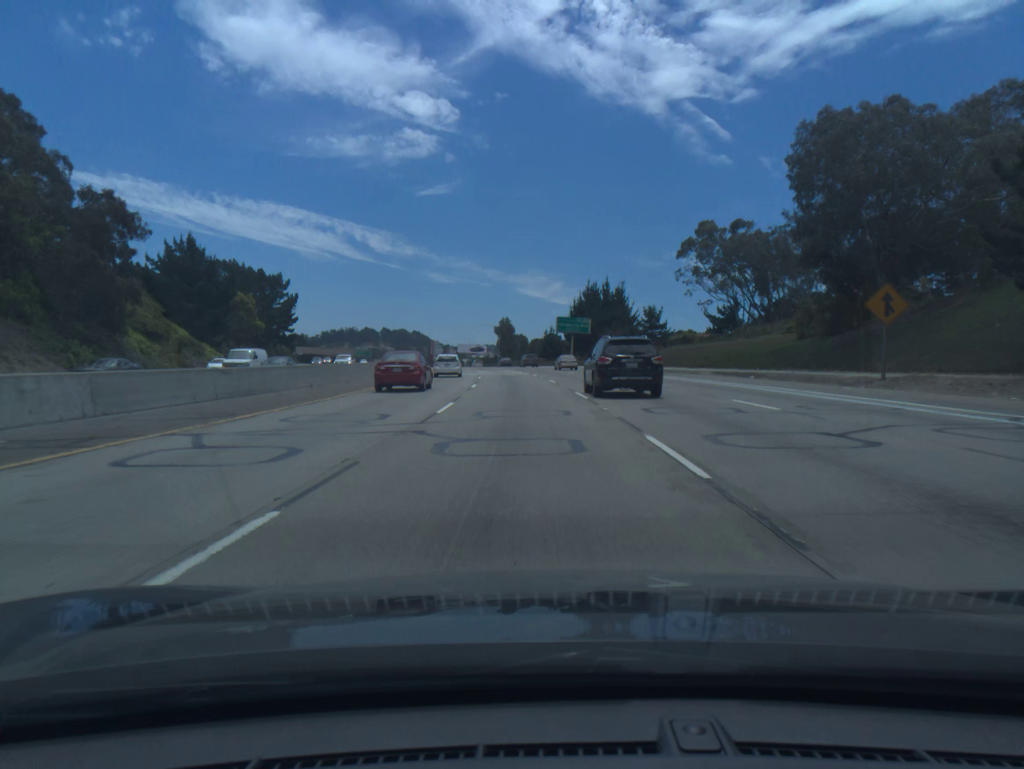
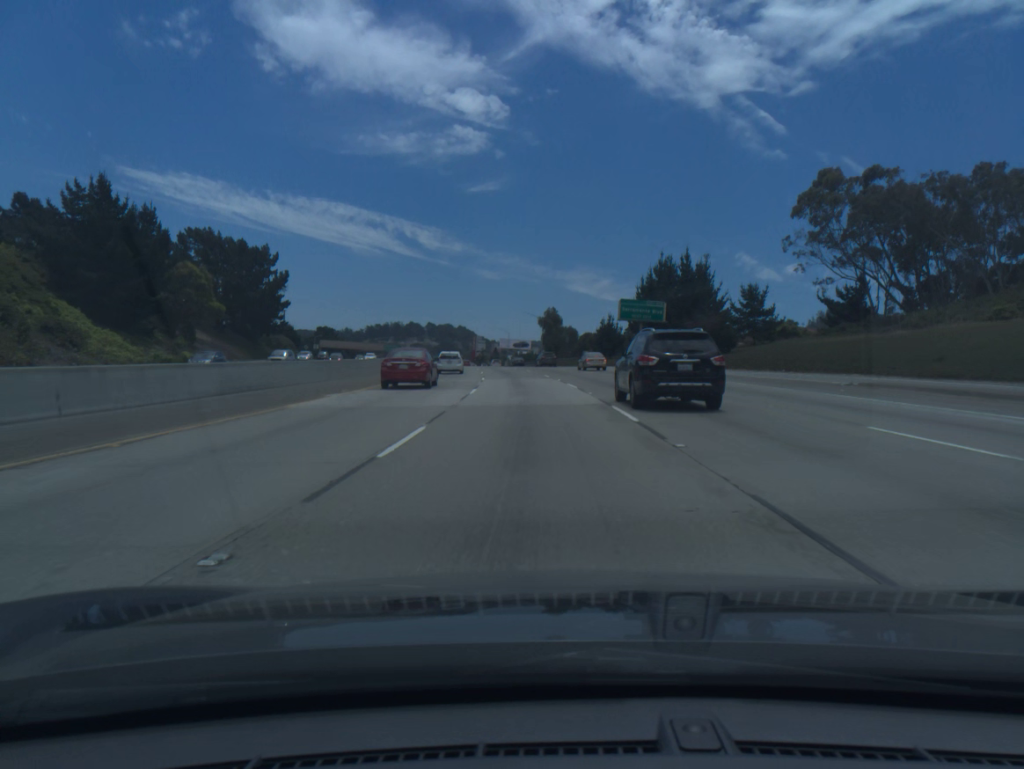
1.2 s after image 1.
(-1.1, +36.9) m; -3°
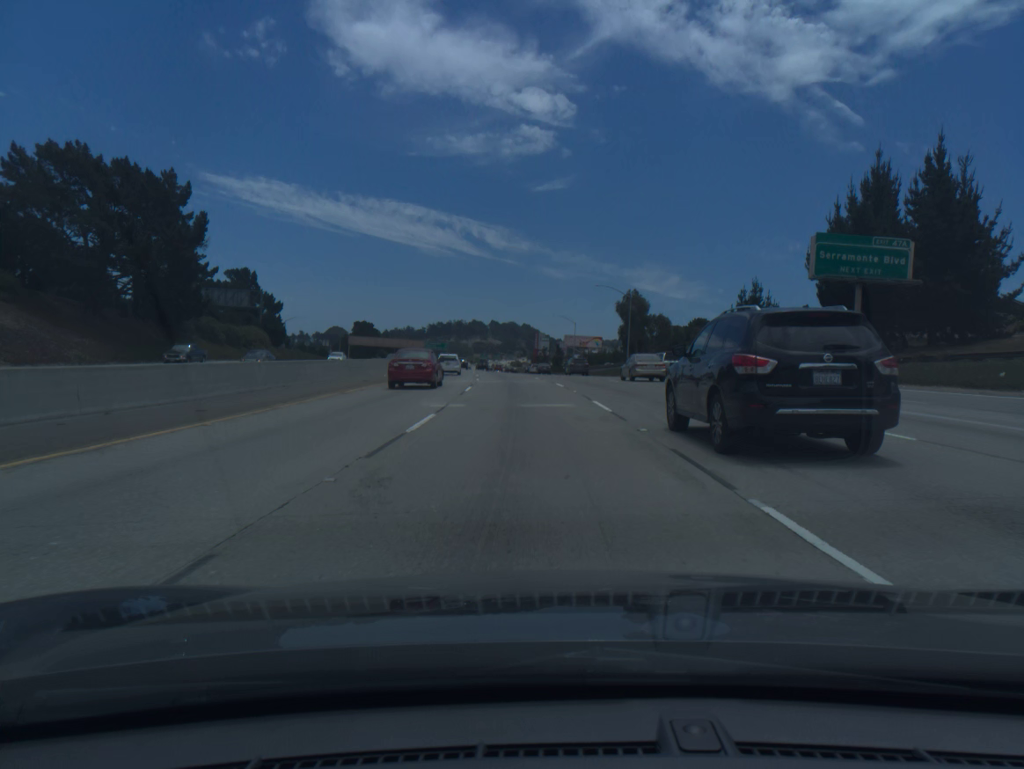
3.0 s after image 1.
(-2.3, +55.4) m; -5°
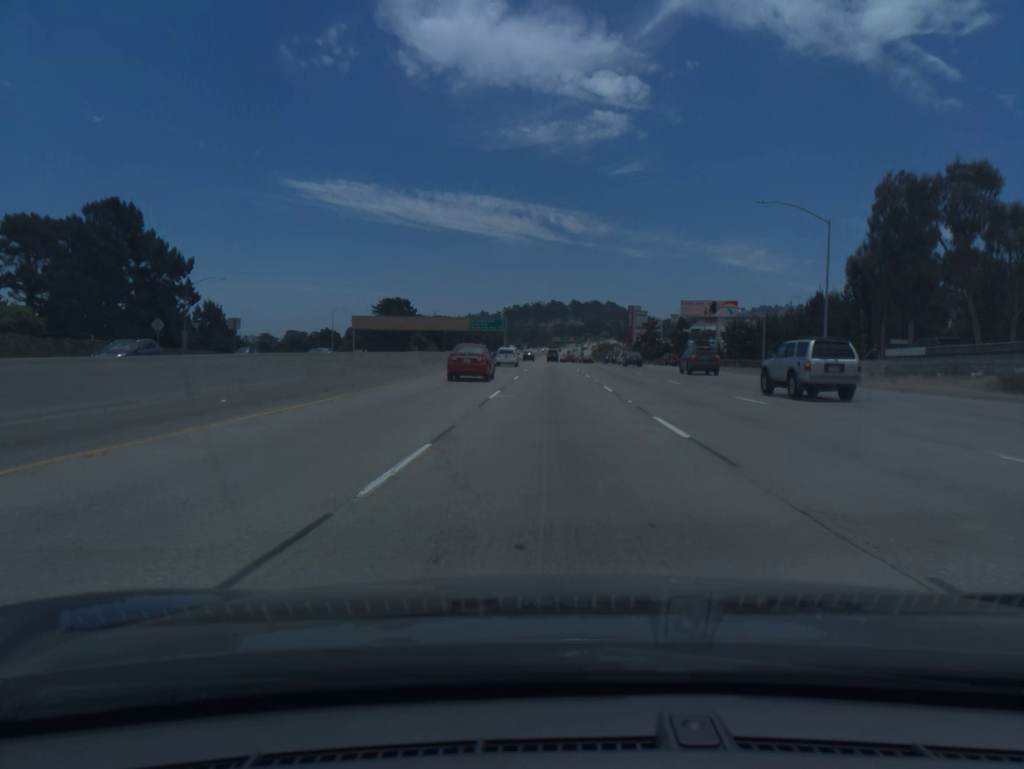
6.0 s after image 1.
(-6.2, +92.3) m; -6°
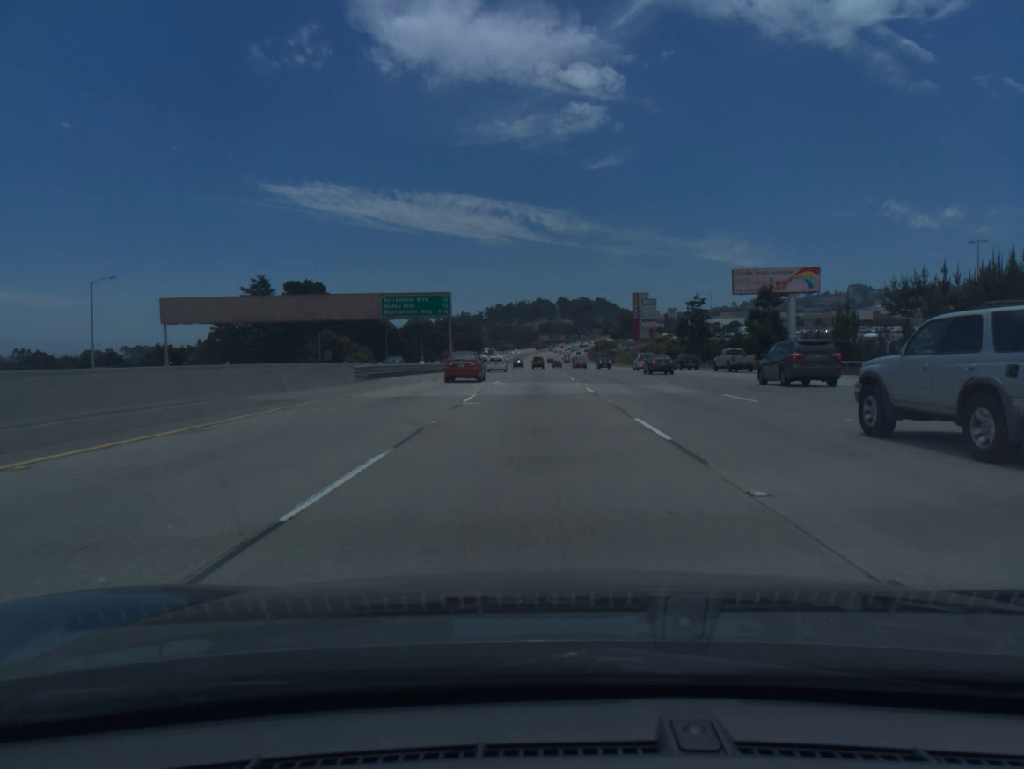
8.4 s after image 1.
(+1.1, +73.9) m; +1°
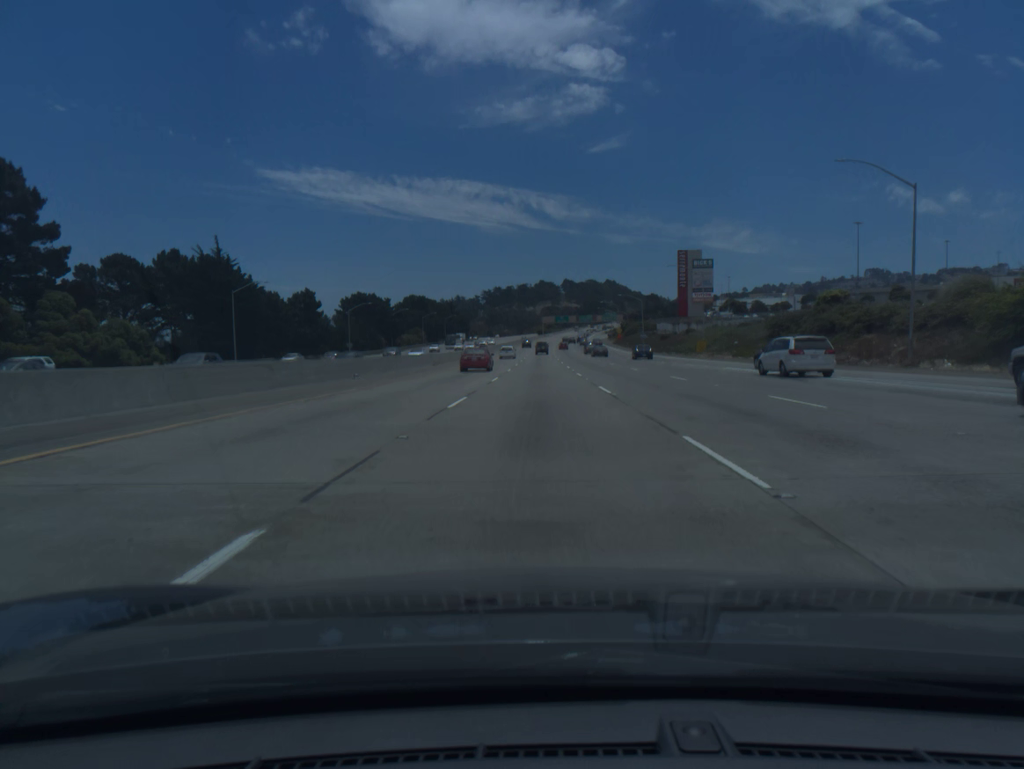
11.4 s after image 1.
(-0.5, +92.3) m; 0°
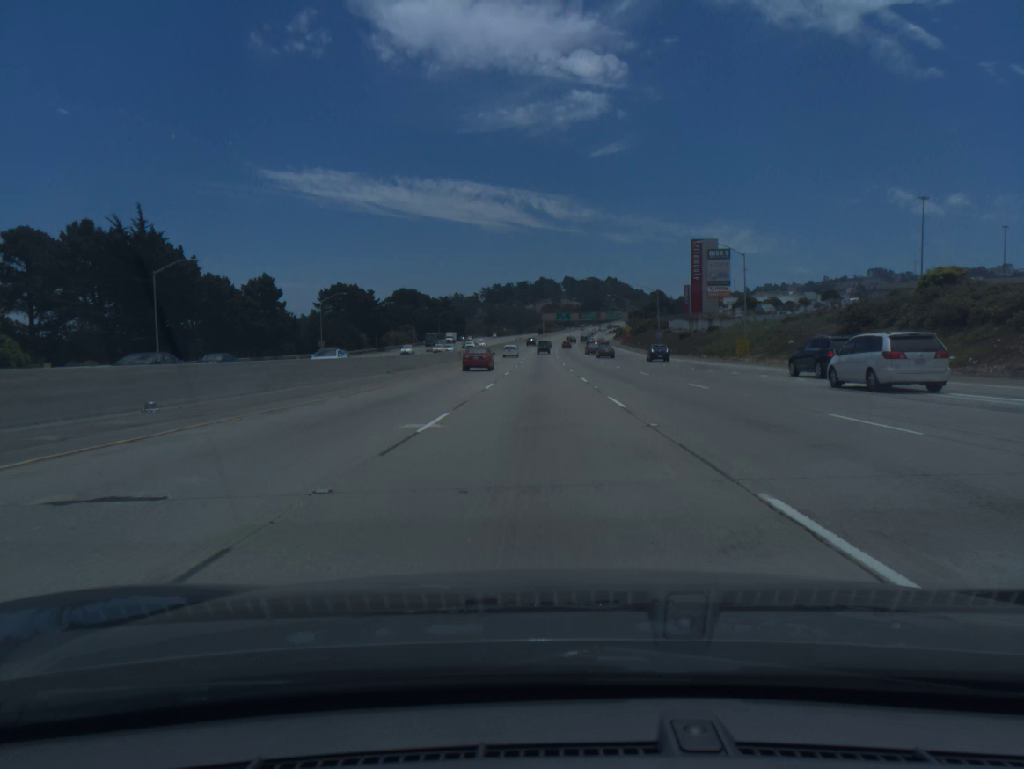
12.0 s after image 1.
(0.0, +18.5) m; 0°
